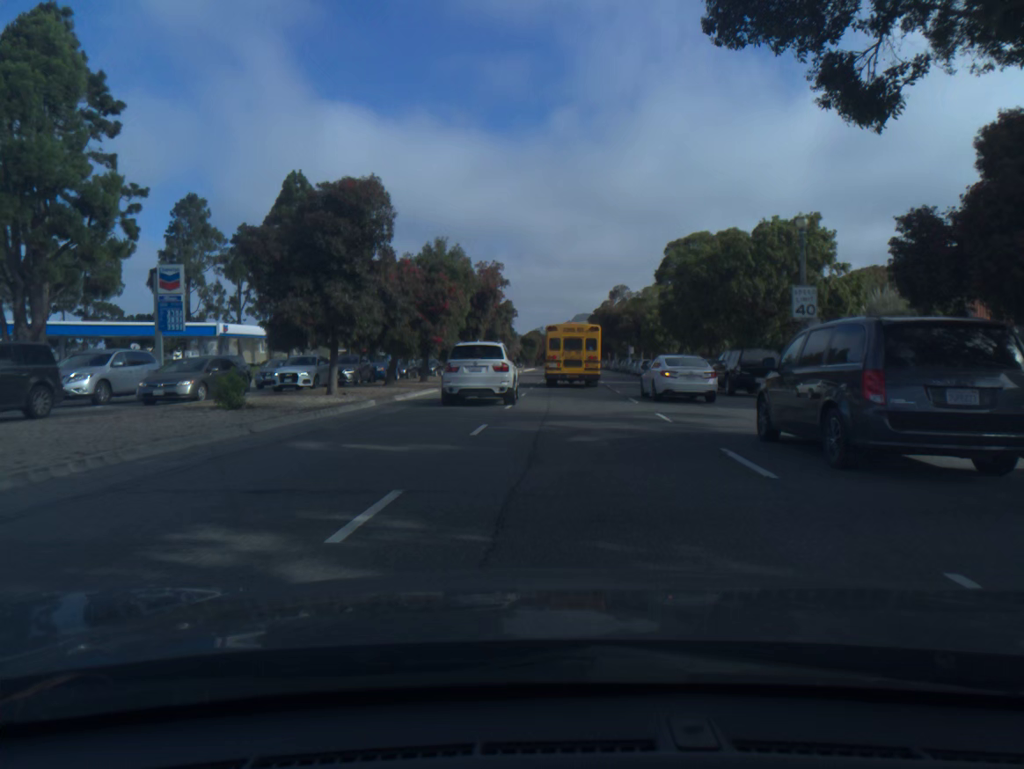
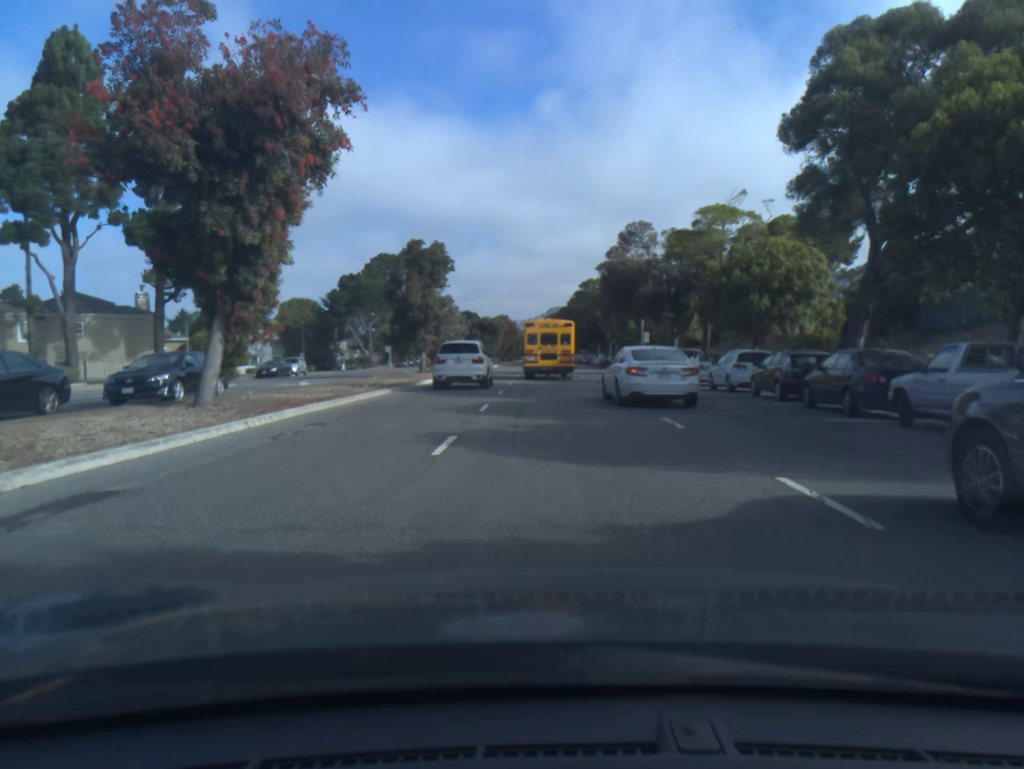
(+1.0, +39.5) m; +2°
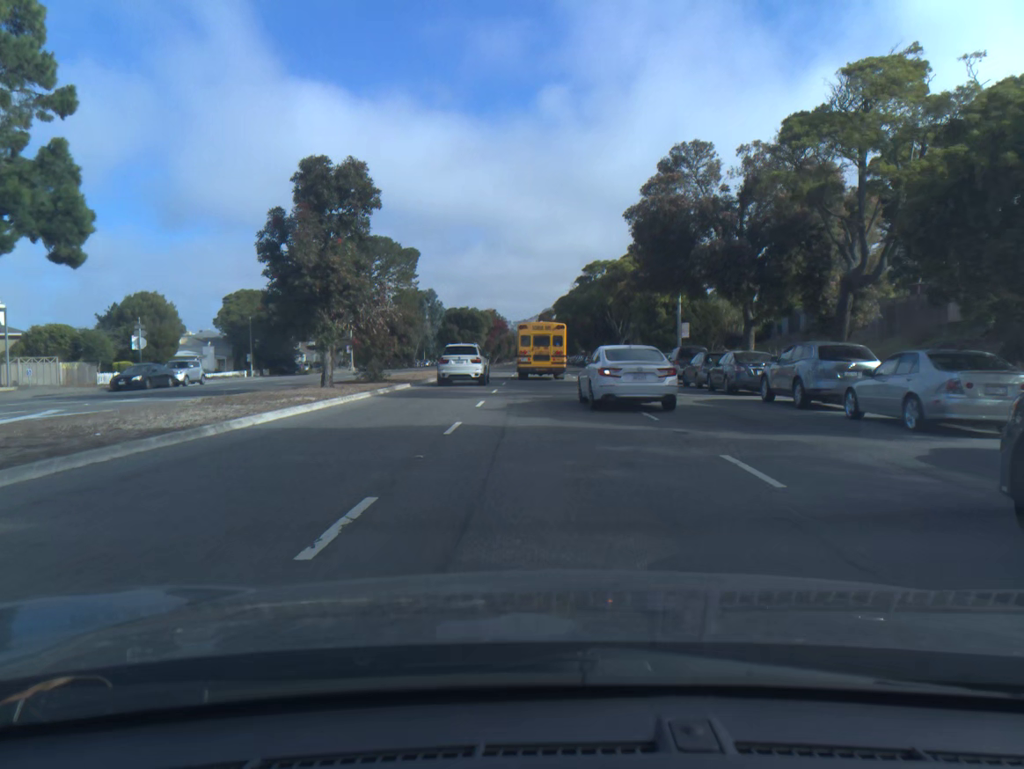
(+0.1, +19.7) m; 0°
